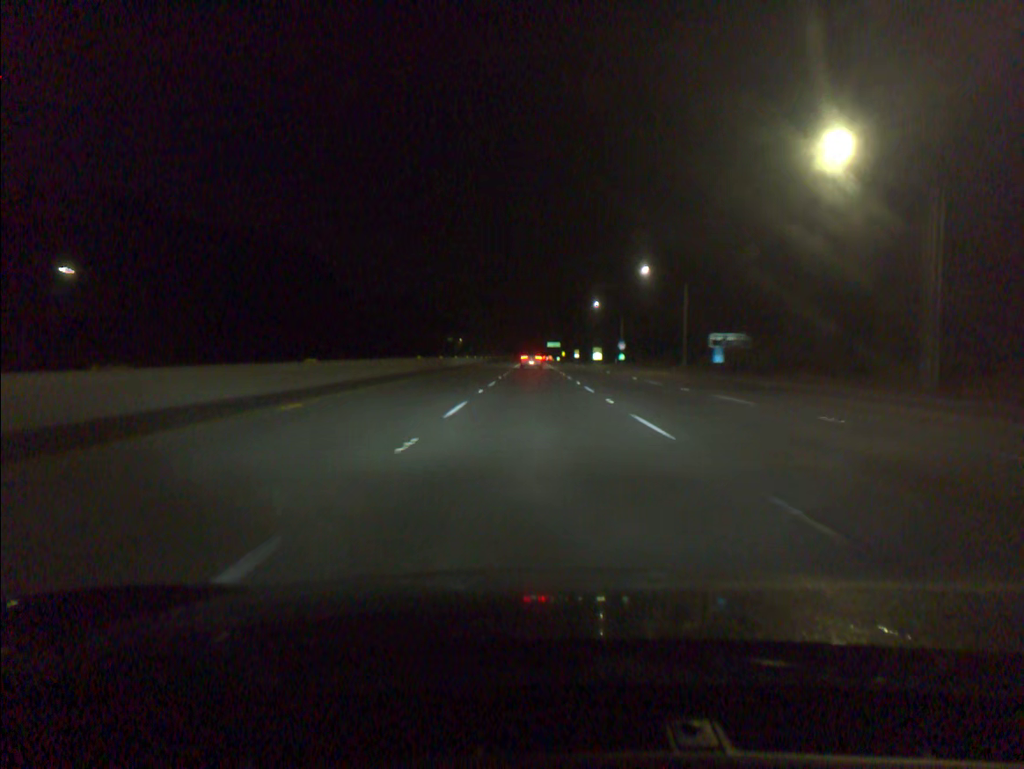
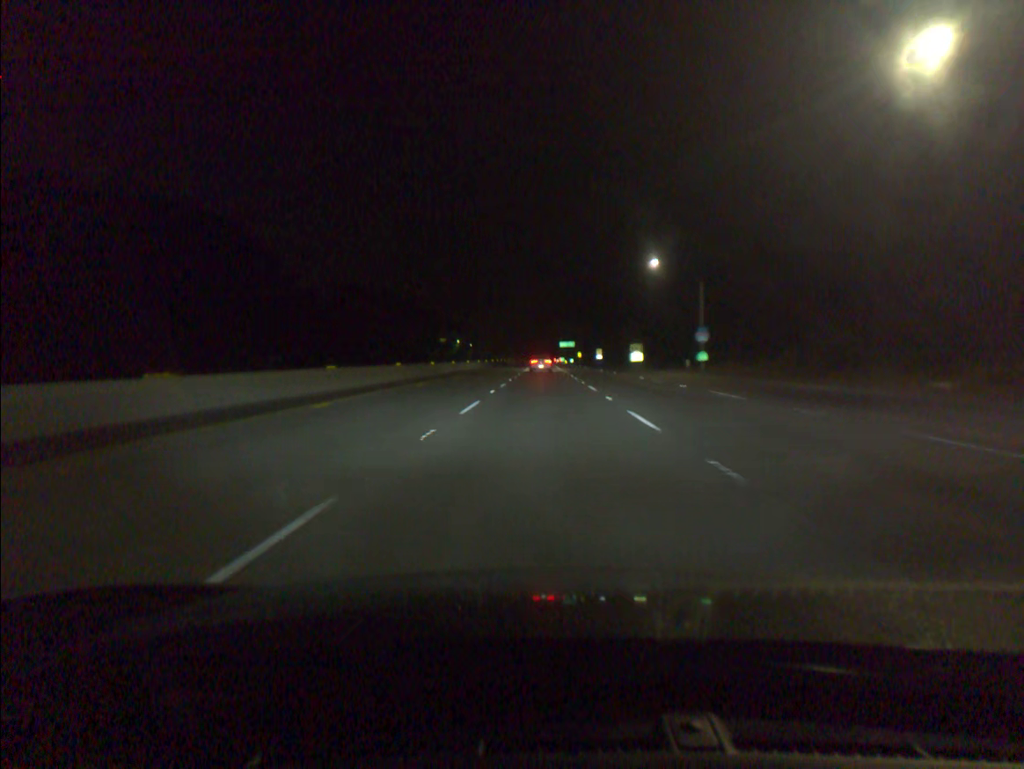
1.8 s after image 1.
(-0.5, +56.5) m; -1°
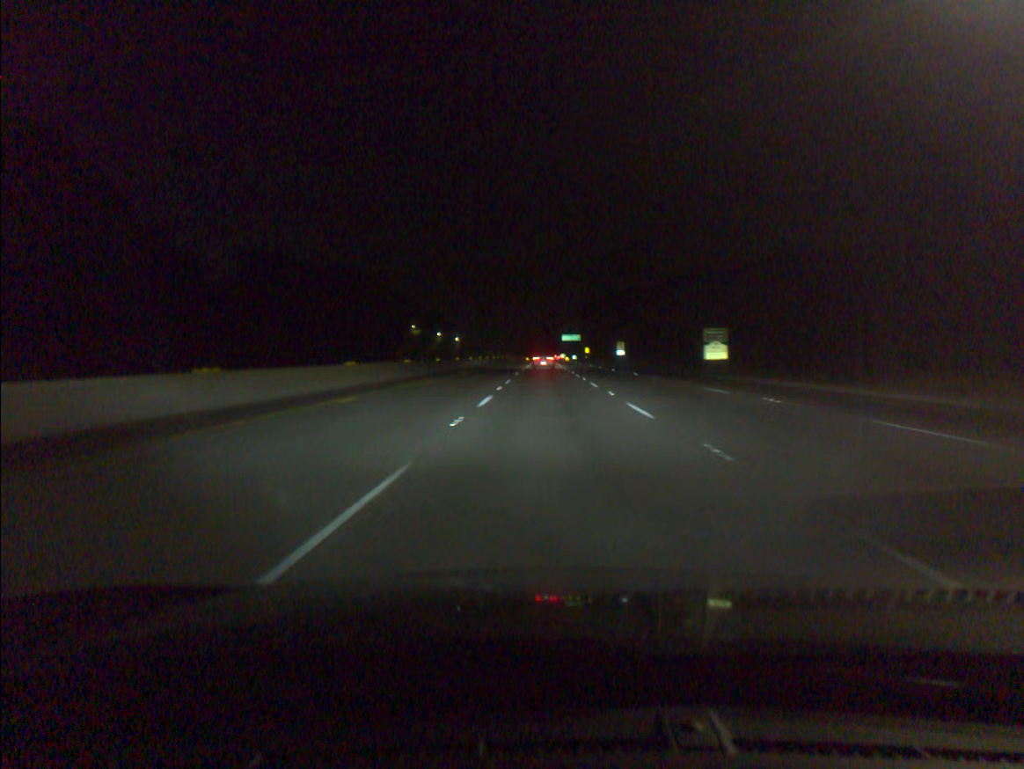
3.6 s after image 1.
(-0.1, +56.5) m; 0°
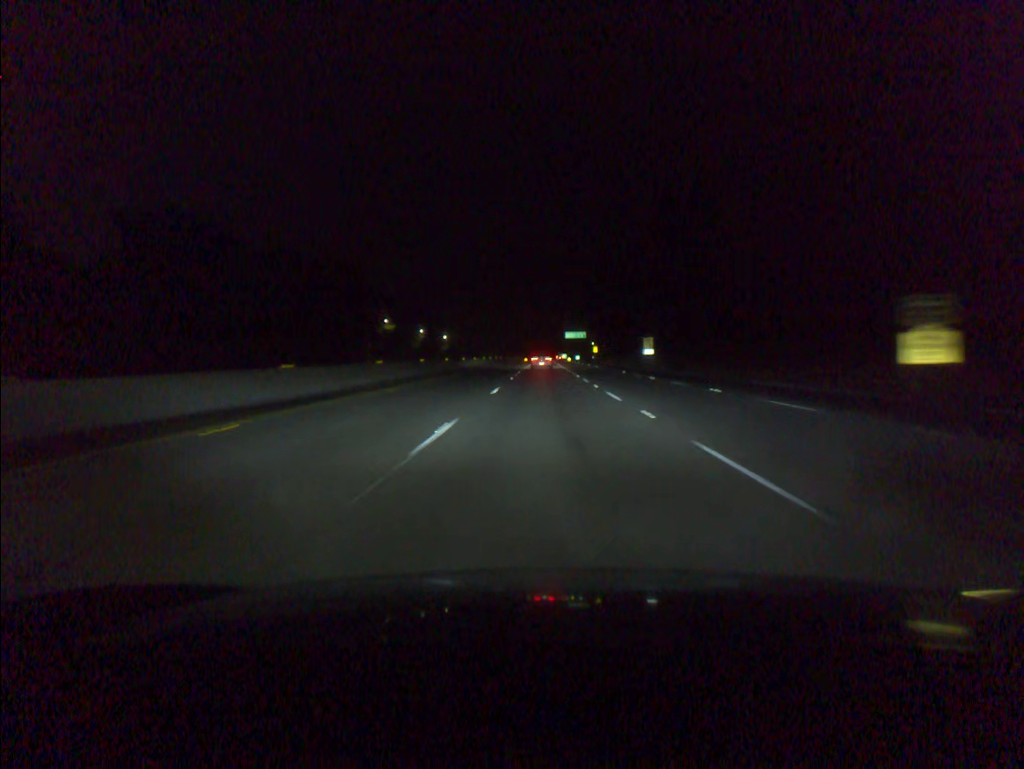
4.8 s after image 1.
(+0.1, +37.7) m; 0°
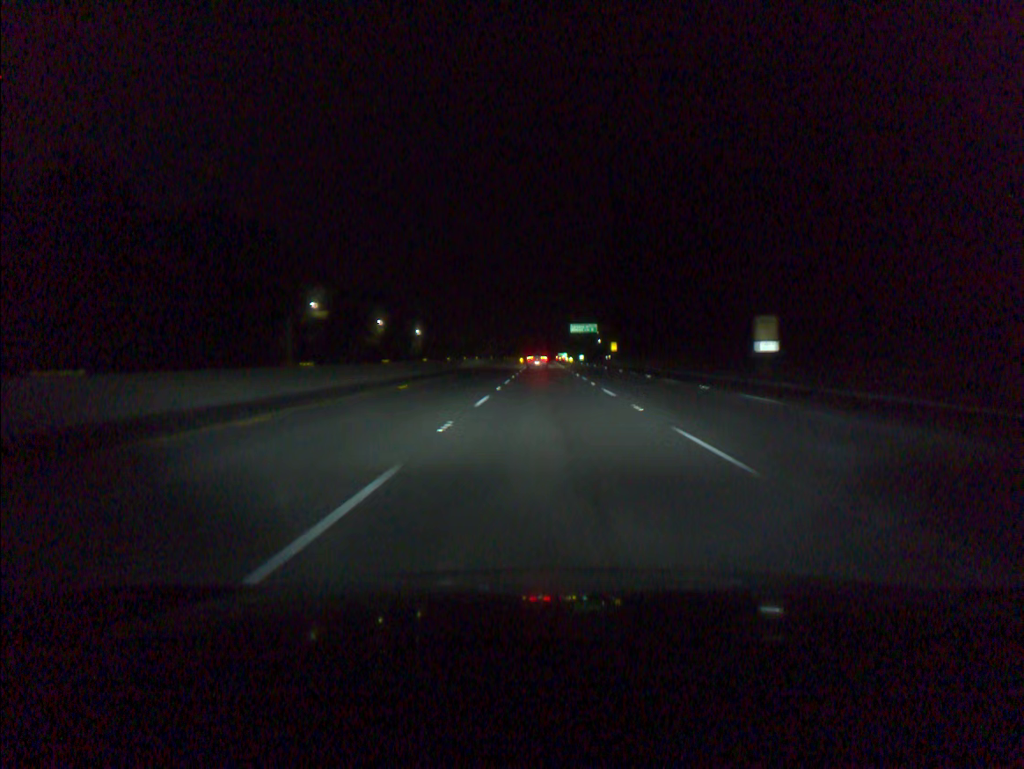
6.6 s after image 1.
(+0.1, +56.5) m; 0°
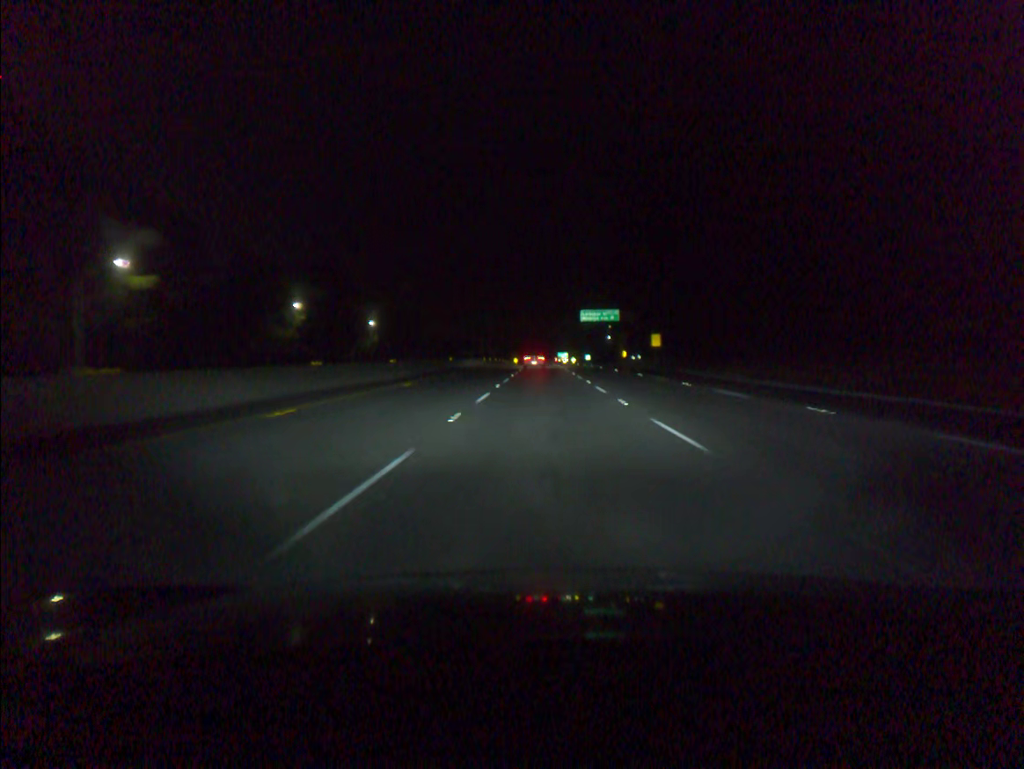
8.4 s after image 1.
(+0.2, +56.5) m; 0°
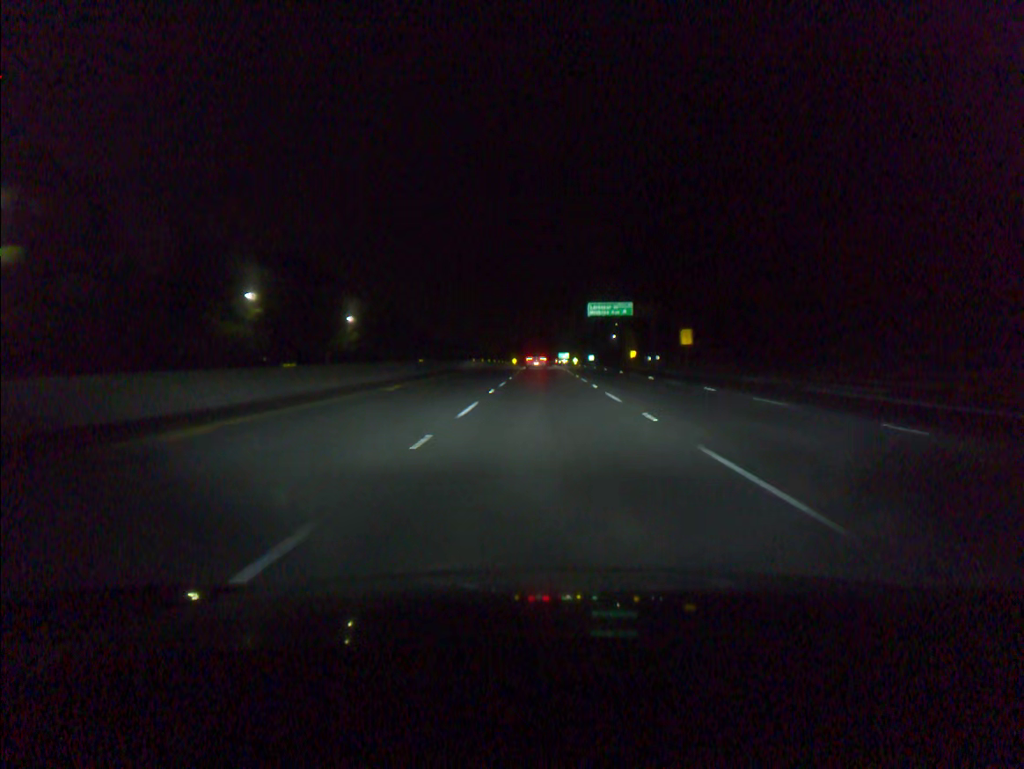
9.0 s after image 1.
(0.0, +18.8) m; 0°
